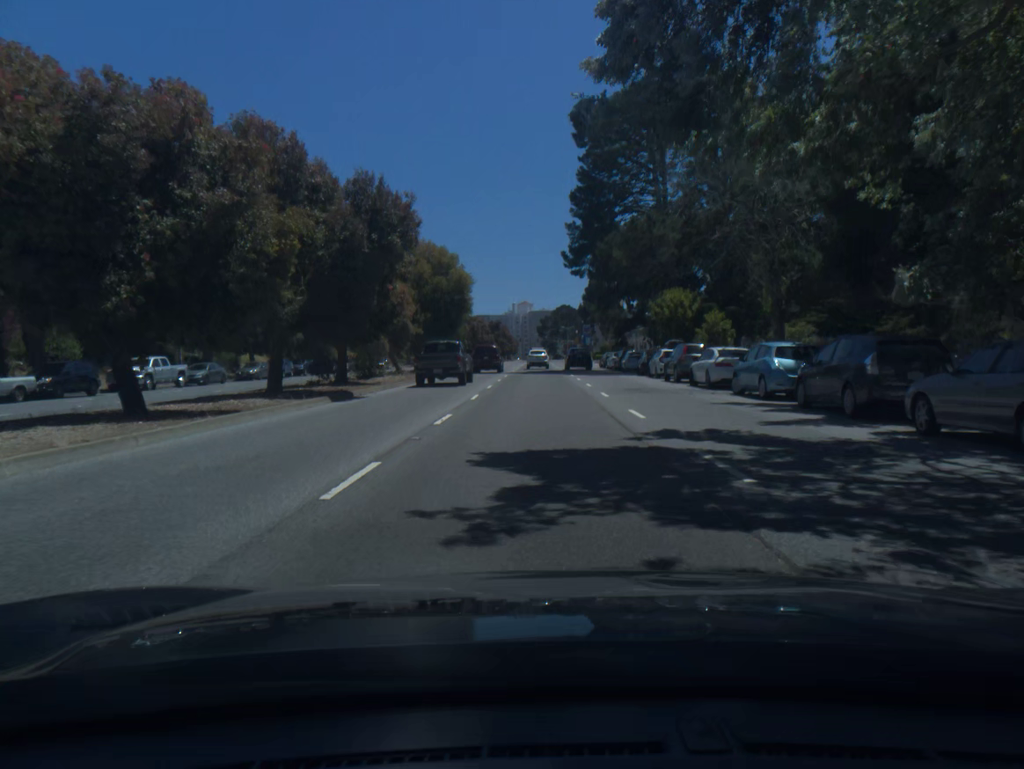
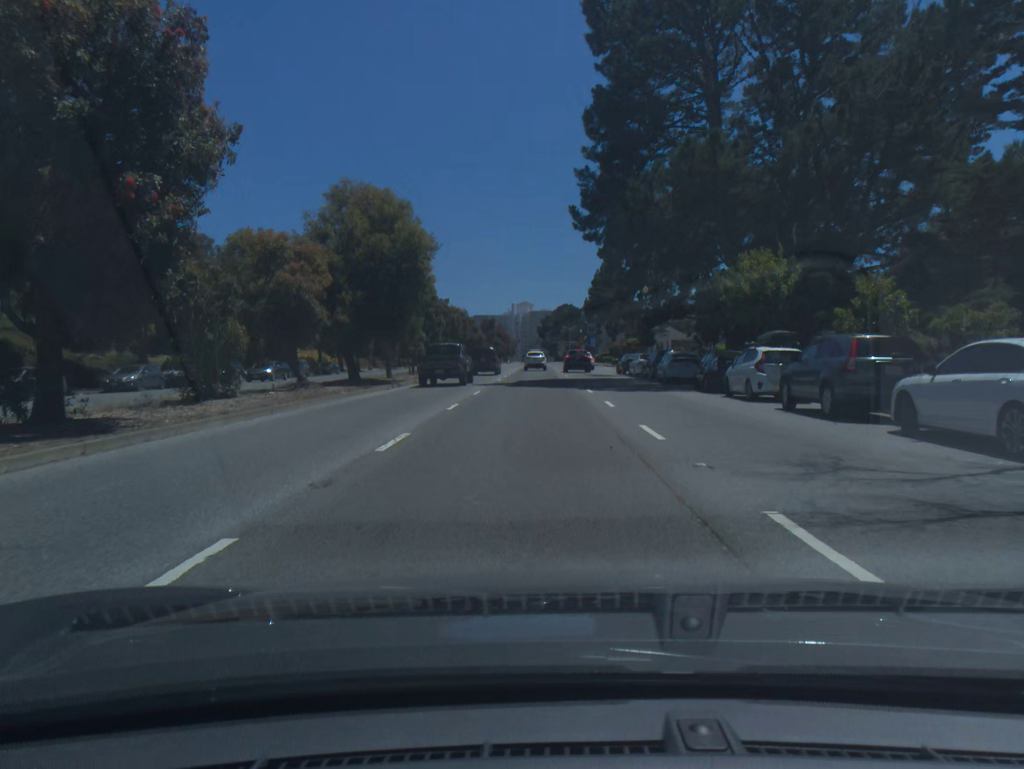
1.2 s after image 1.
(0.0, +18.1) m; 0°
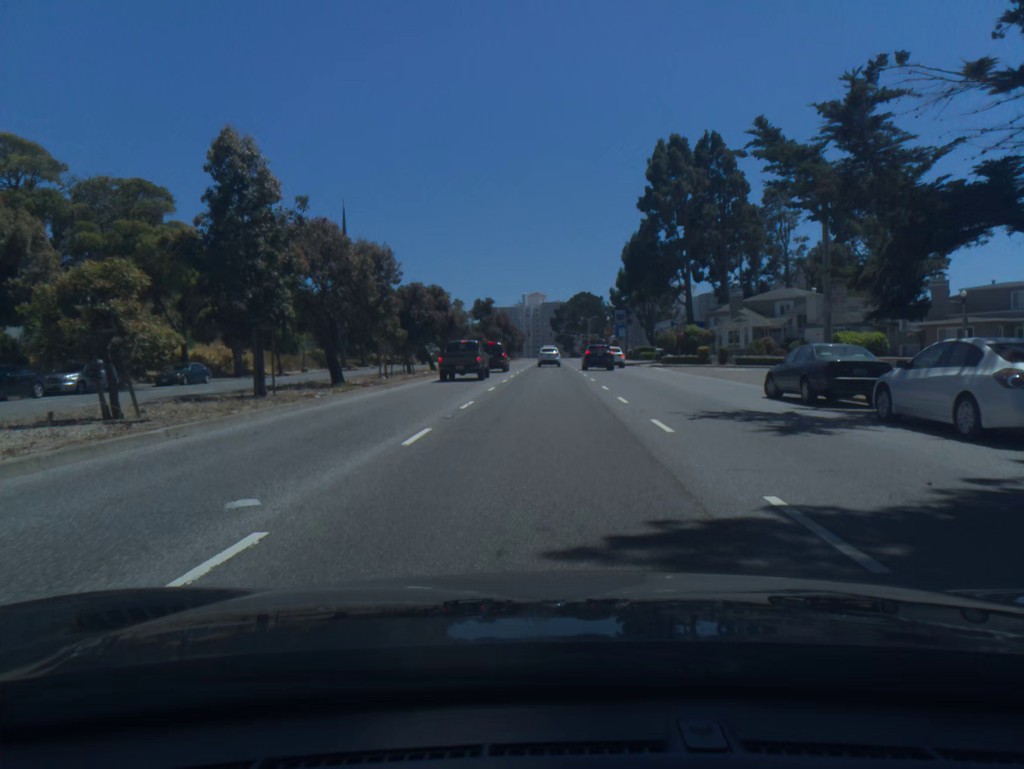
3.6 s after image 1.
(-0.4, +36.0) m; -1°
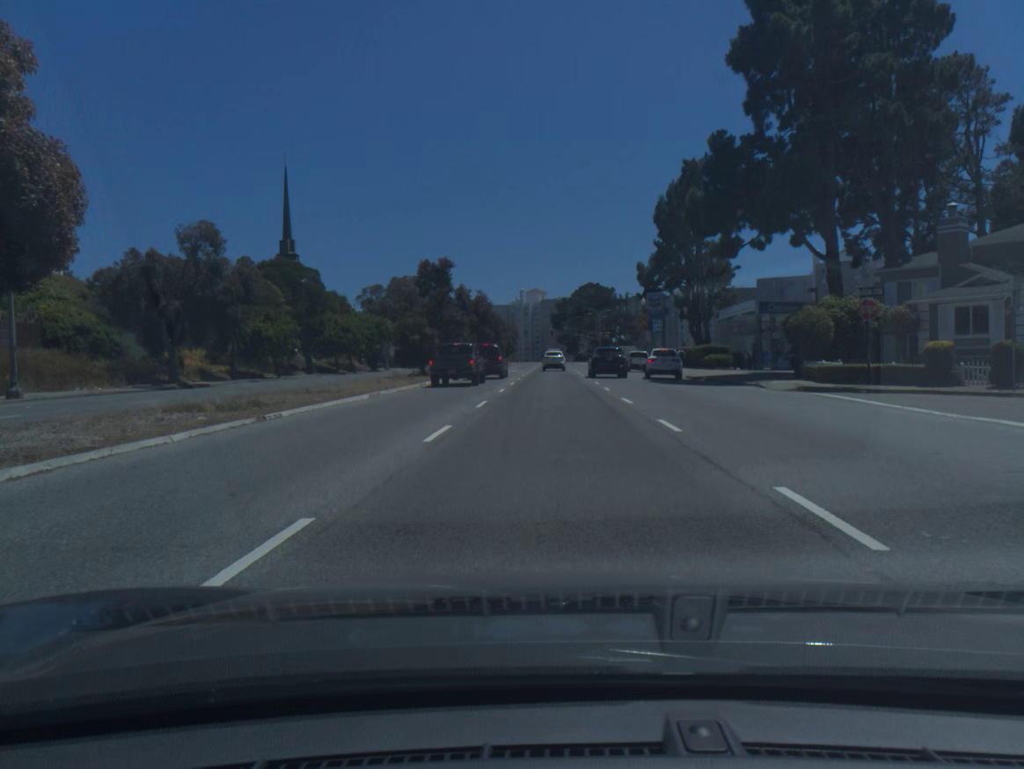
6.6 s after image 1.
(+0.1, +42.1) m; 0°
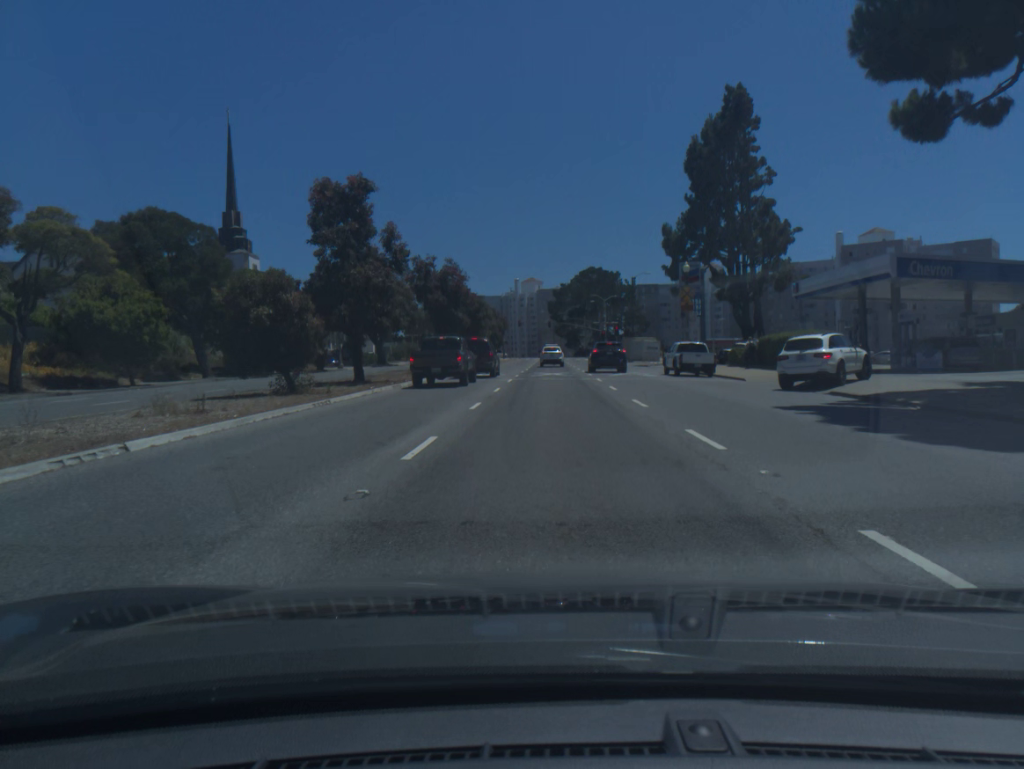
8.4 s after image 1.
(+0.1, +24.3) m; 0°
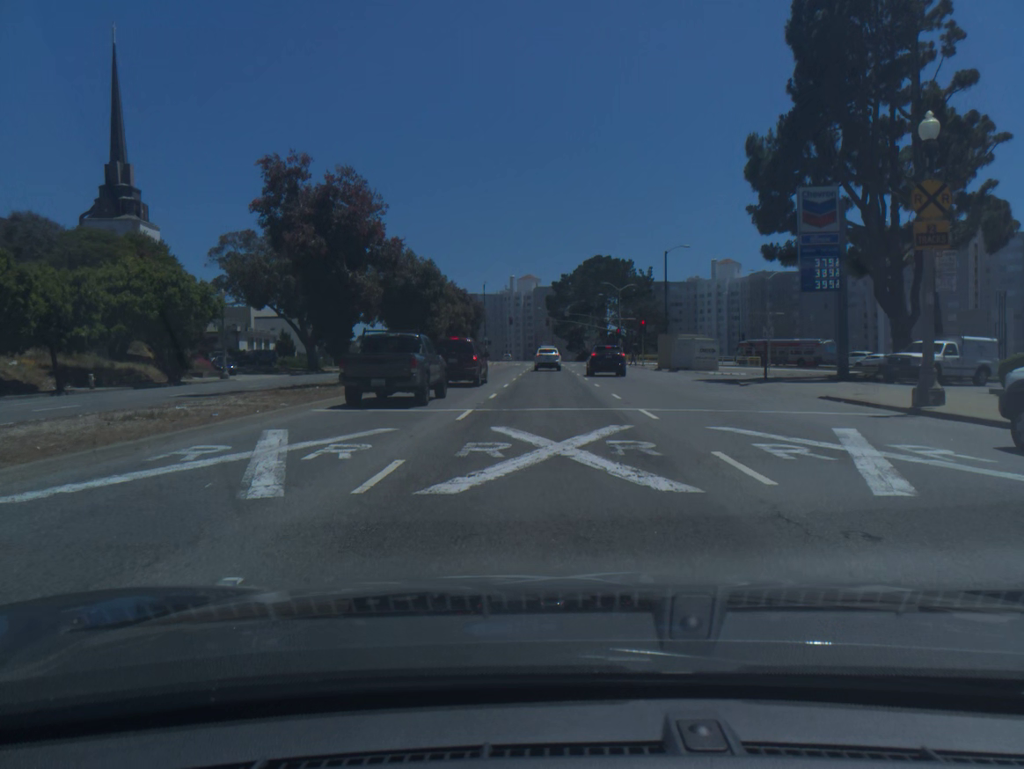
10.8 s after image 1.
(+0.1, +31.6) m; 0°
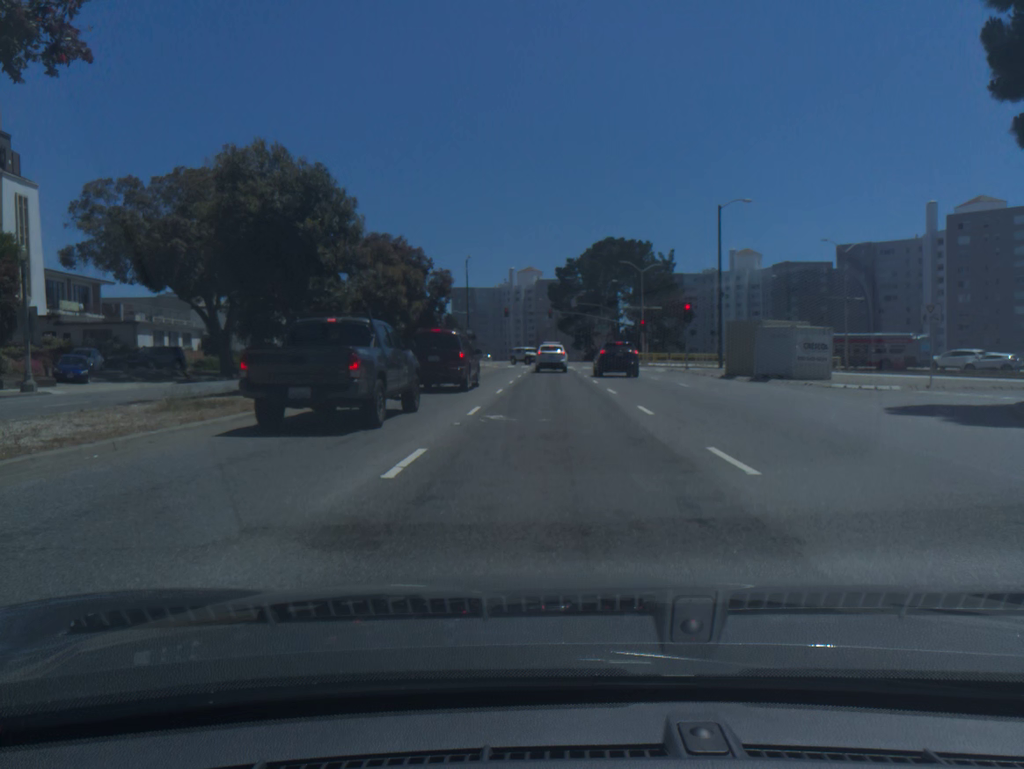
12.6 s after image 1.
(-0.1, +22.0) m; 0°
